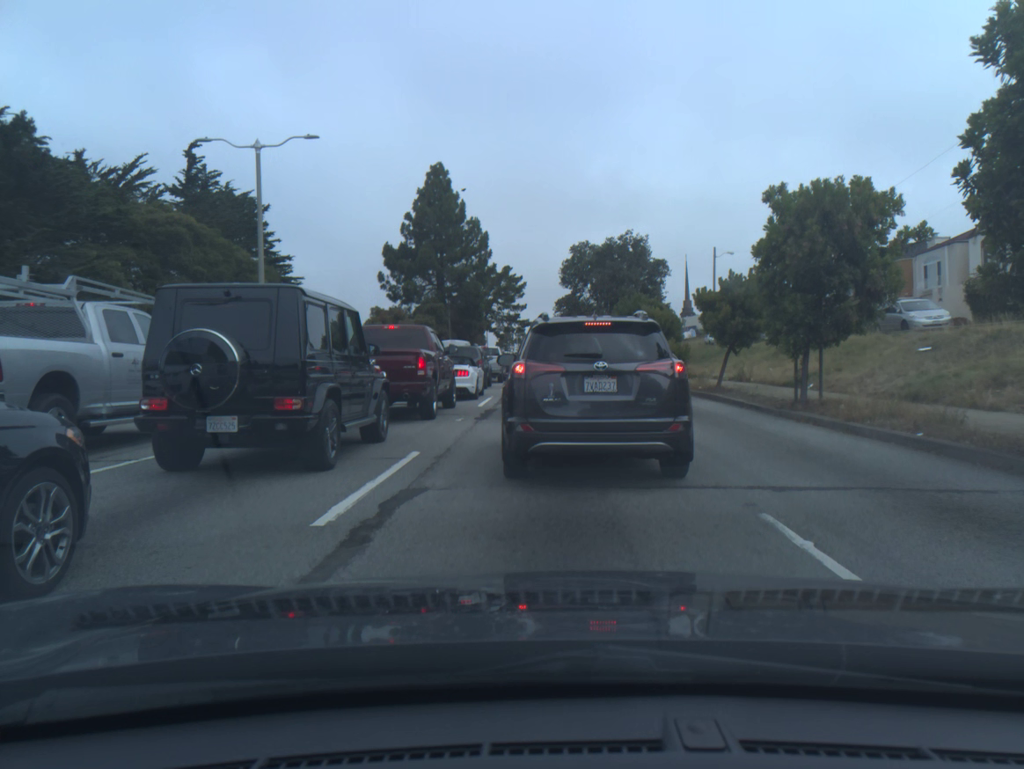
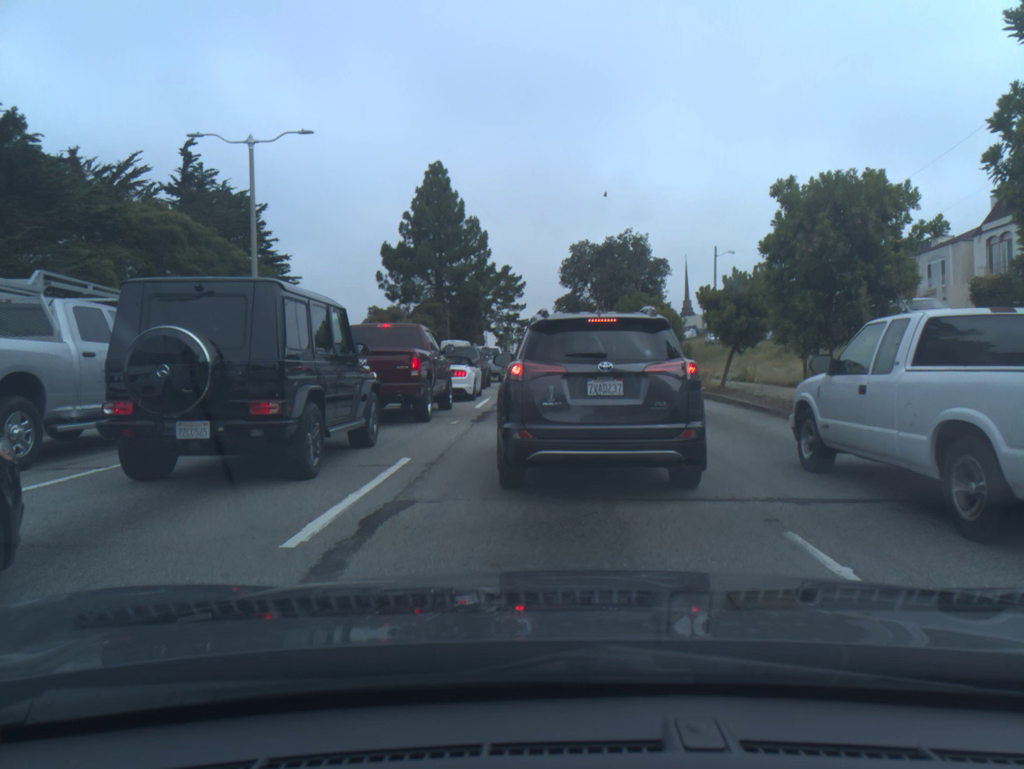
(0.0, +0.6) m; 0°
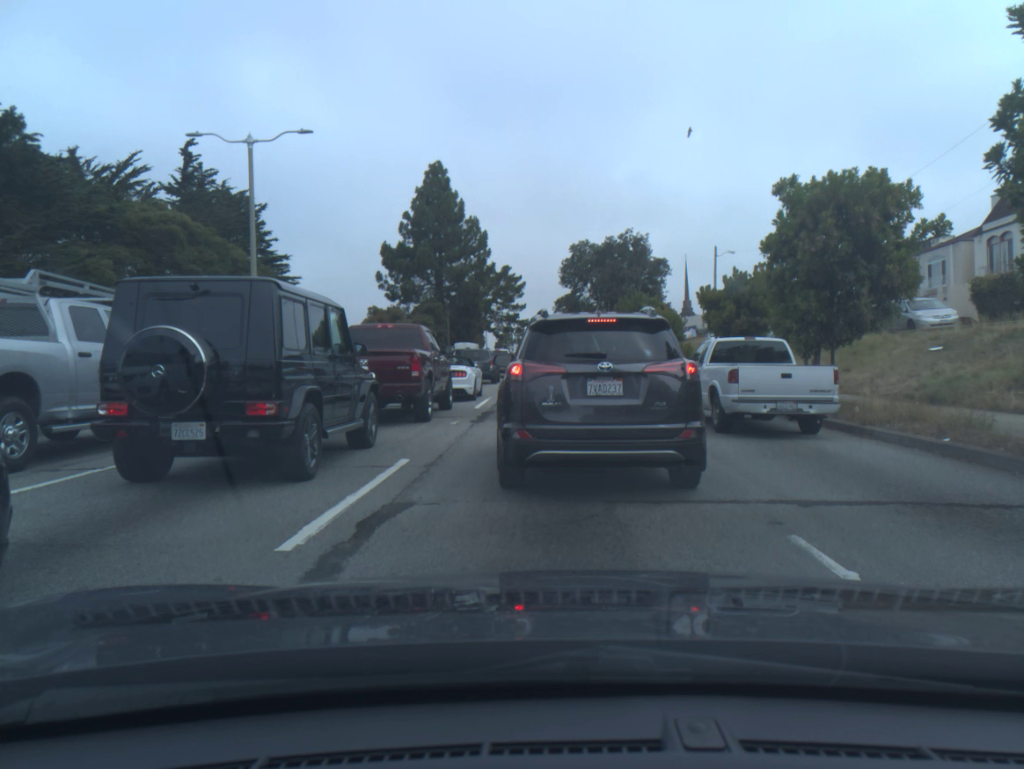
(0.0, +0.1) m; 0°
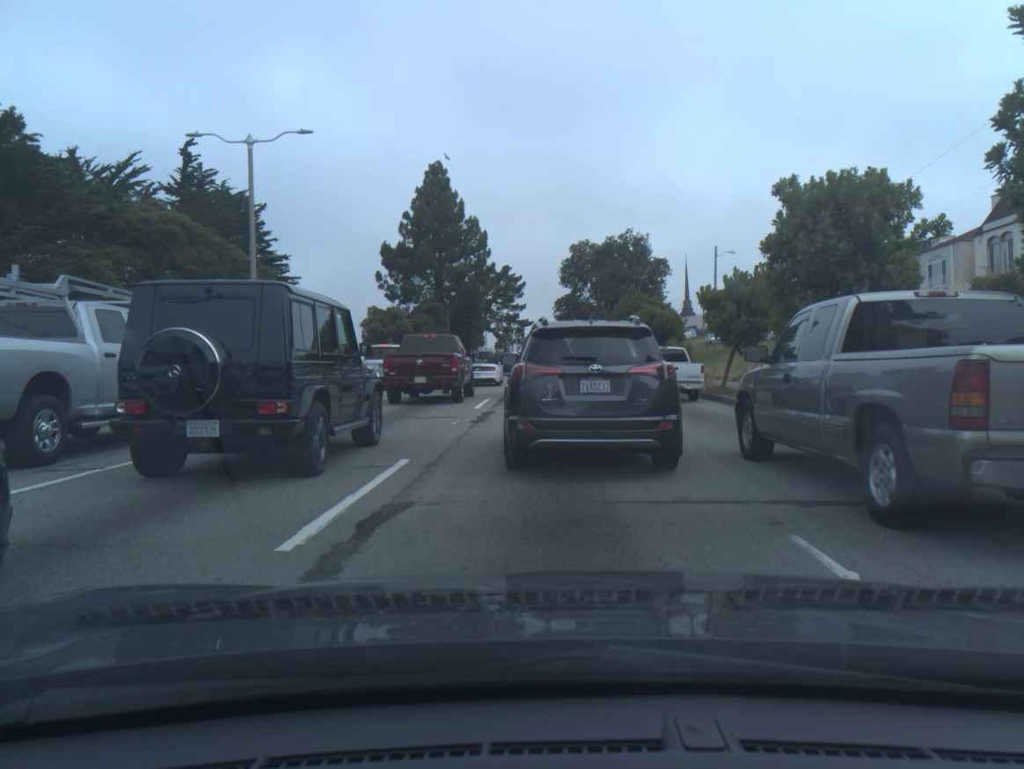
(0.0, 0.0) m; 0°
